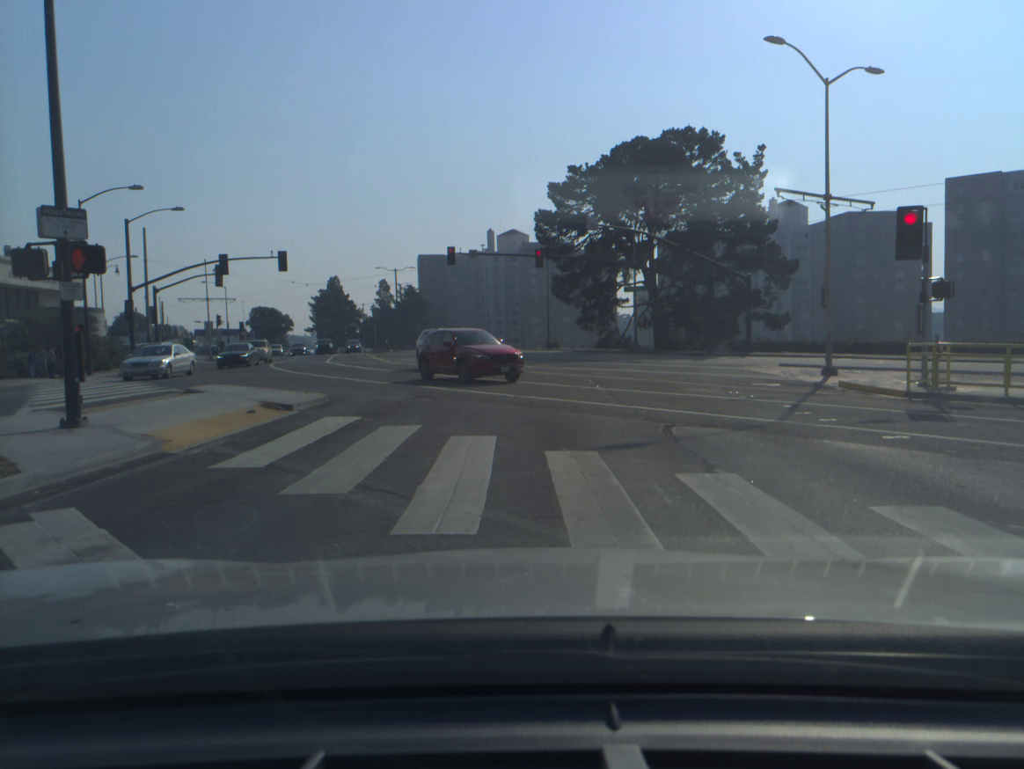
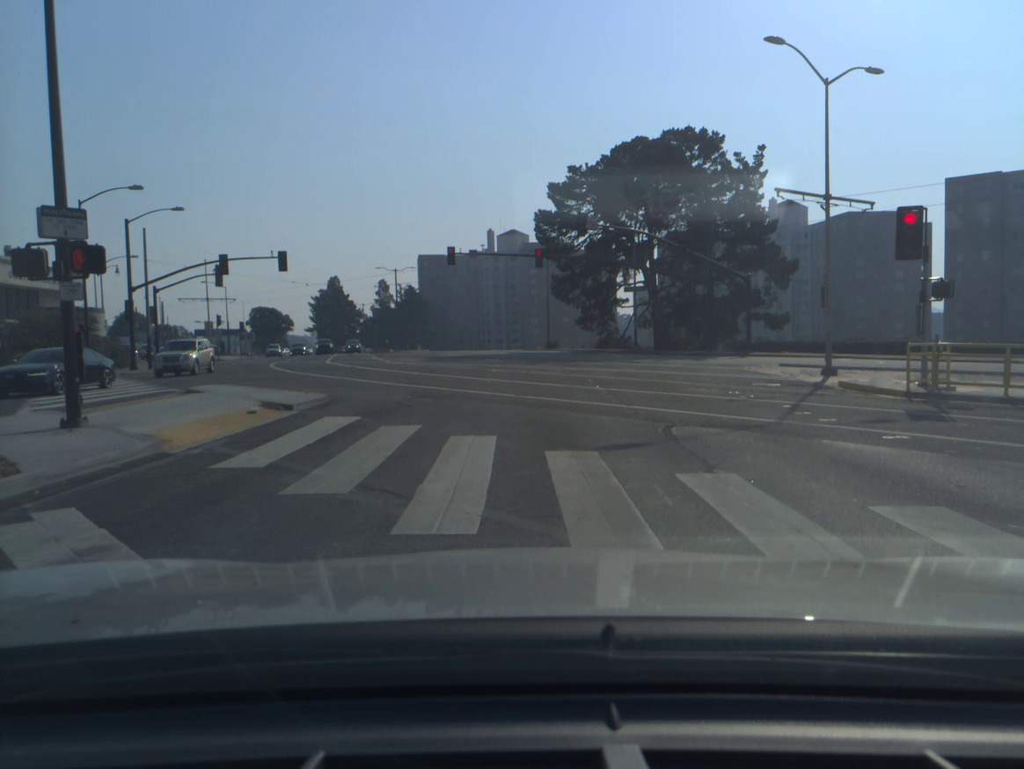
(0.0, 0.0) m; 0°
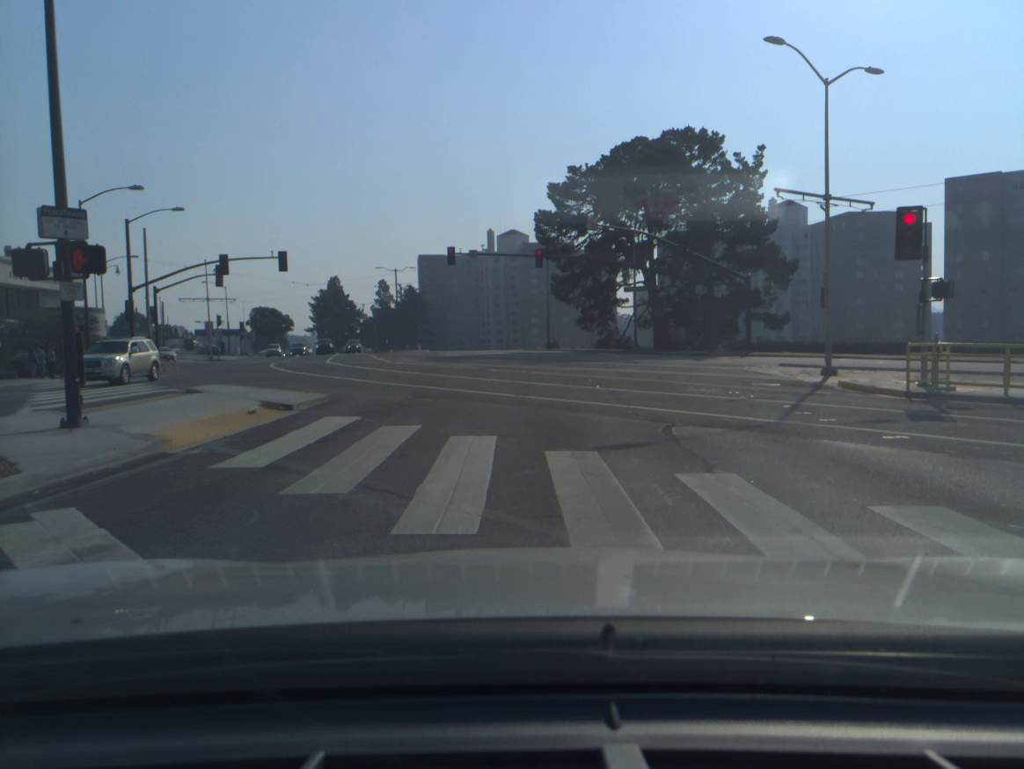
(0.0, 0.0) m; 0°
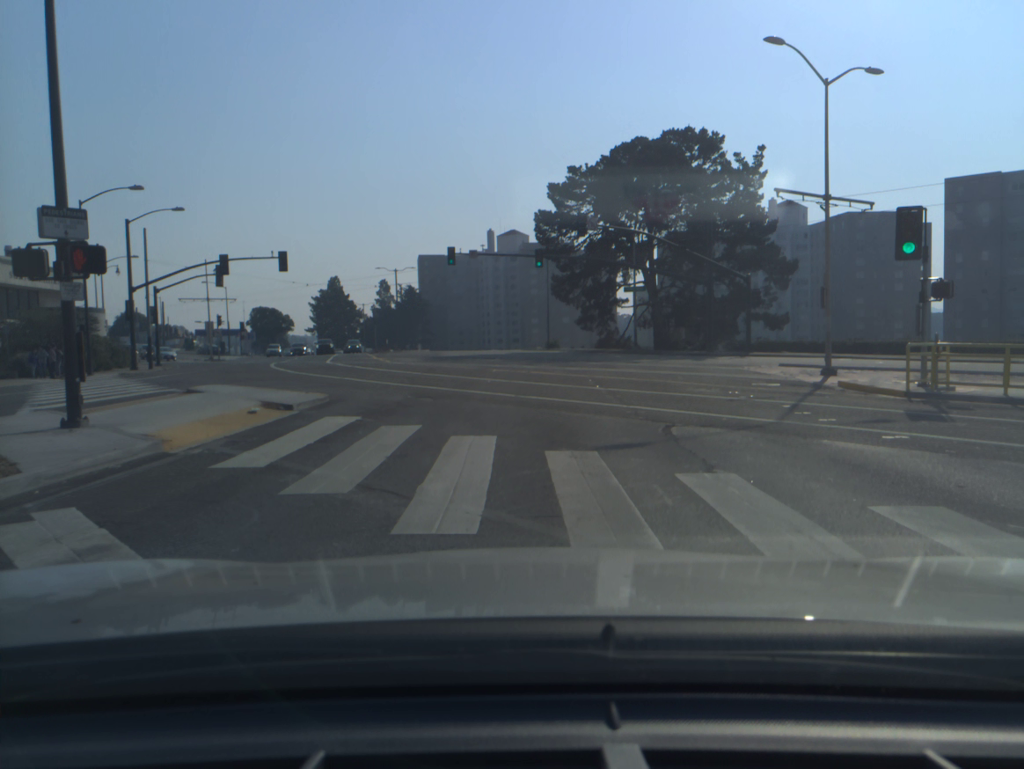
(0.0, 0.0) m; 0°
